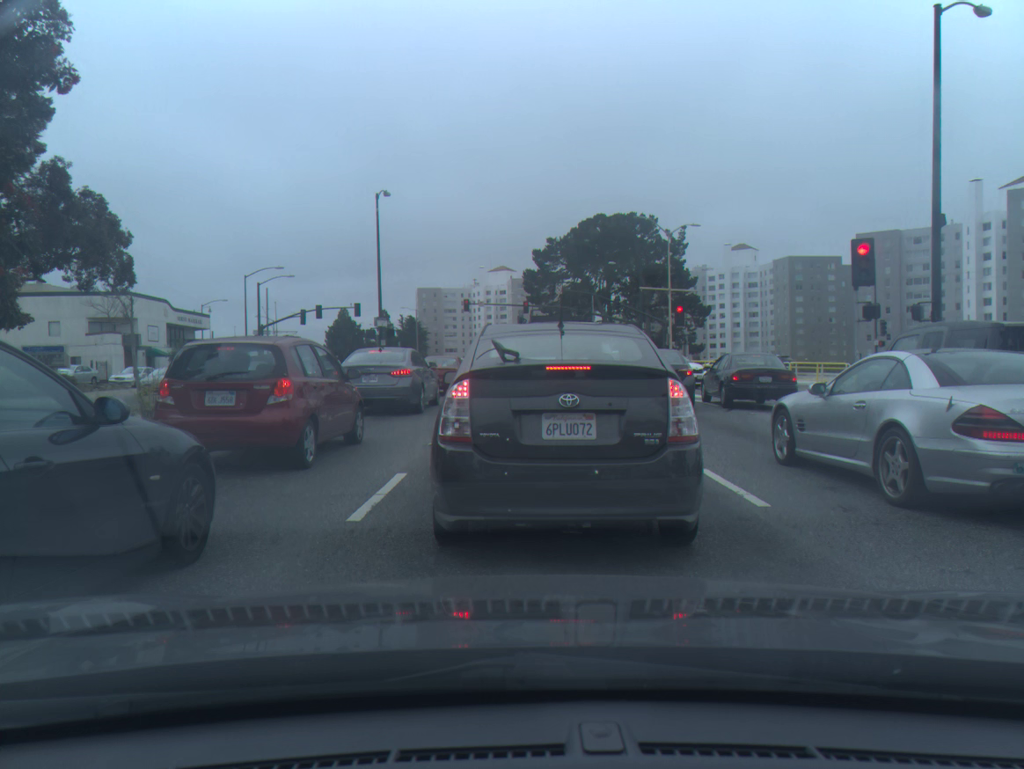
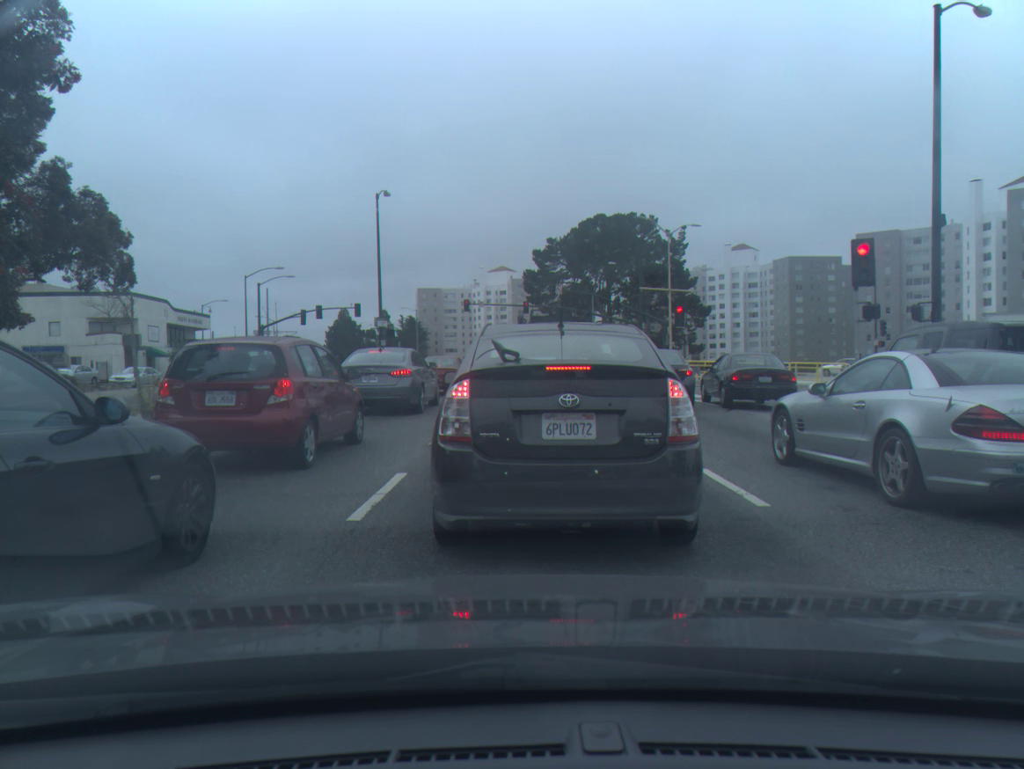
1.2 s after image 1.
(0.0, 0.0) m; 0°
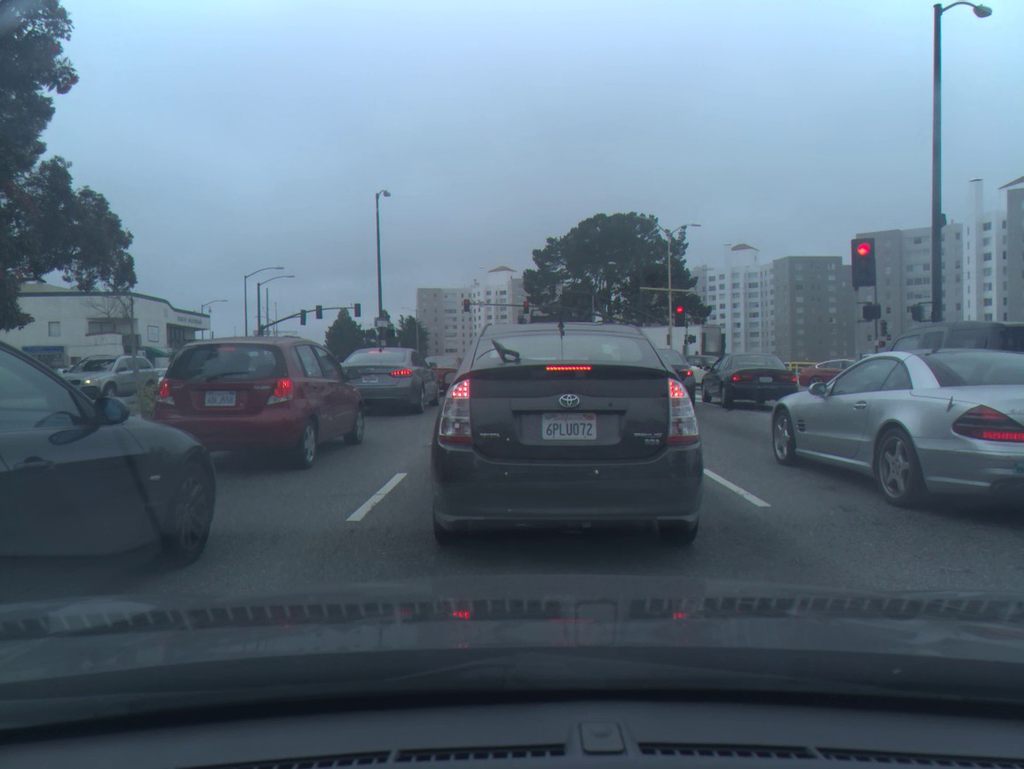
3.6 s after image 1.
(0.0, +0.1) m; 0°
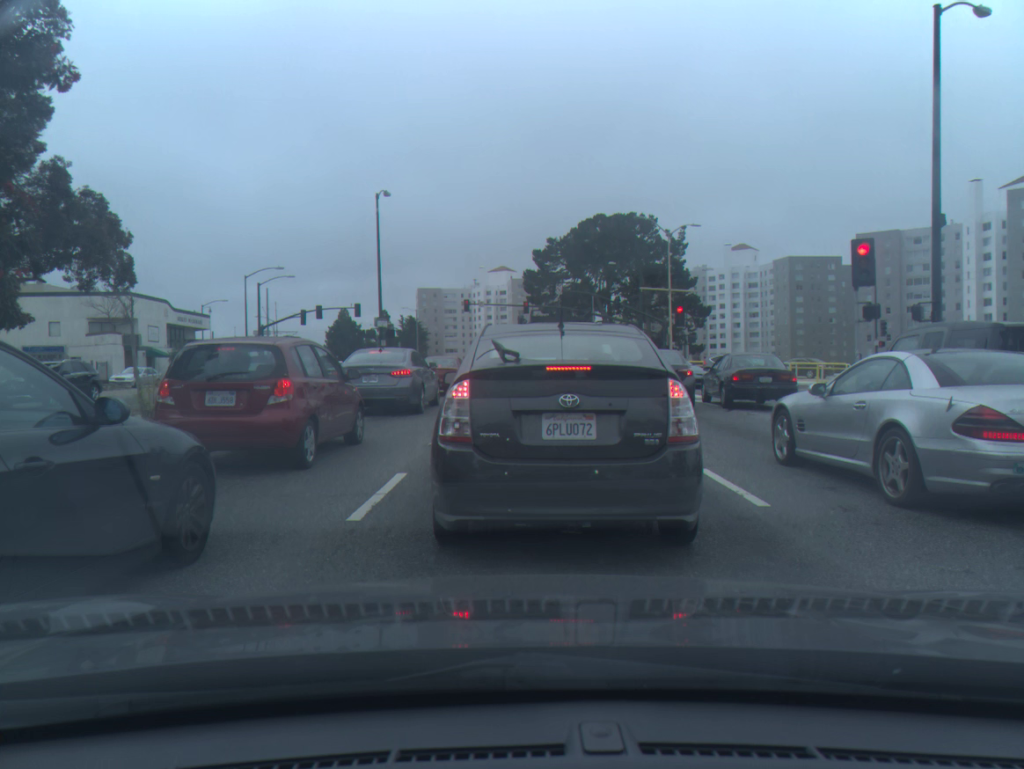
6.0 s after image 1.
(0.0, 0.0) m; 0°
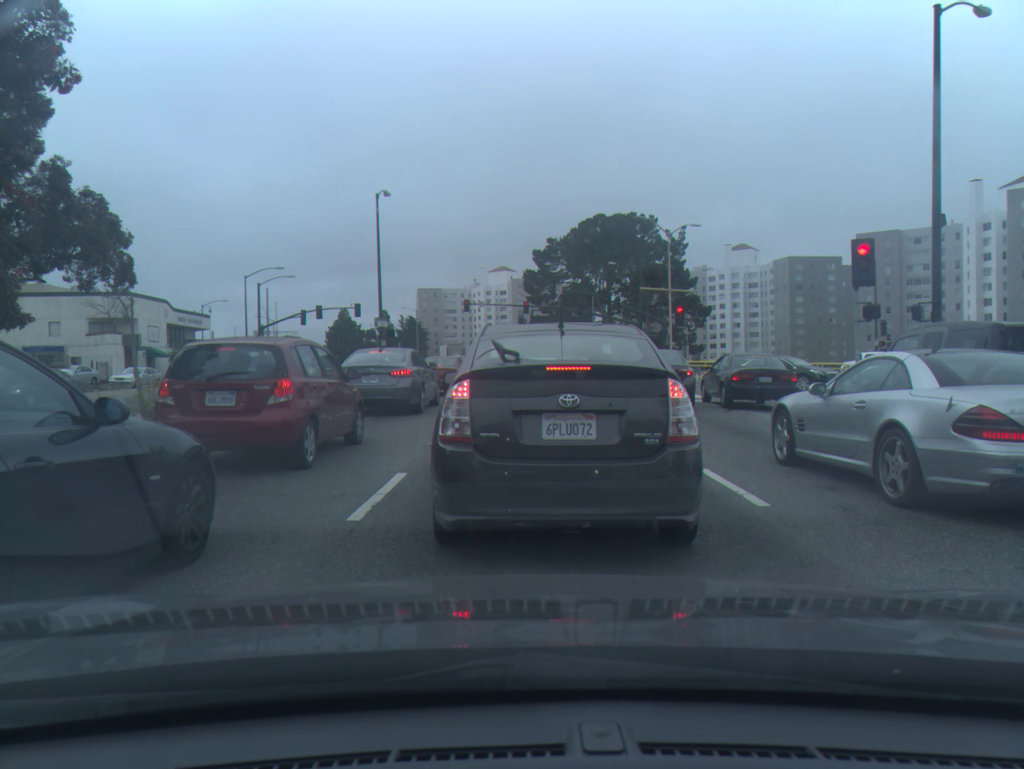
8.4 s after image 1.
(0.0, 0.0) m; 0°
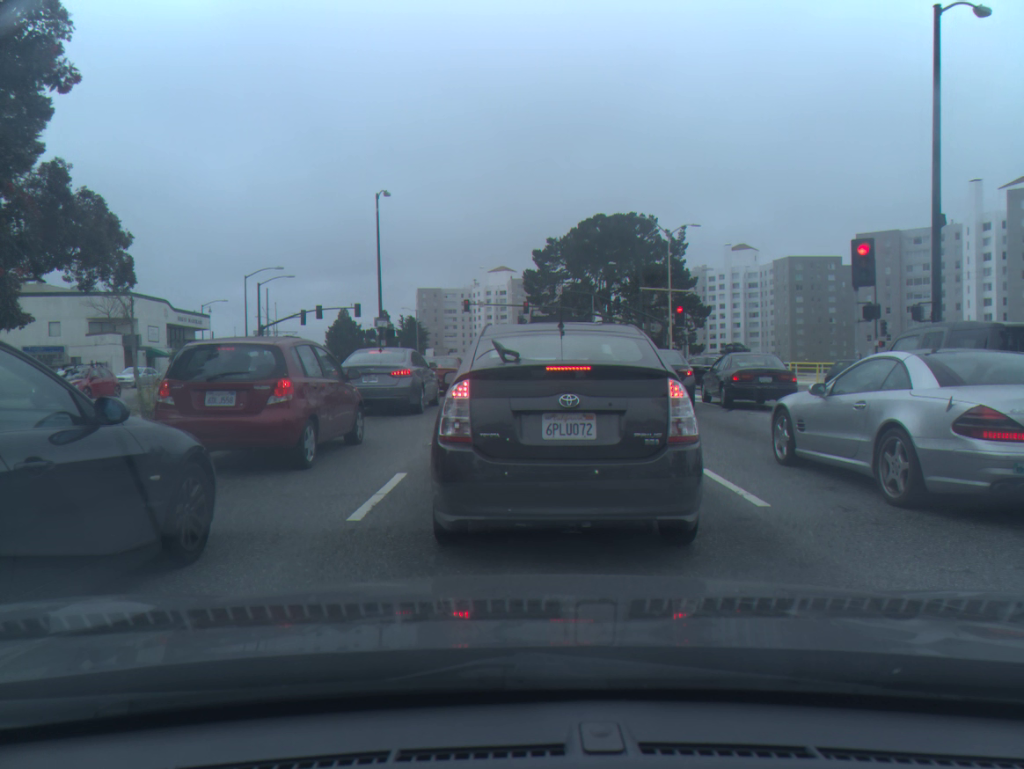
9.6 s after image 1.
(0.0, 0.0) m; 0°
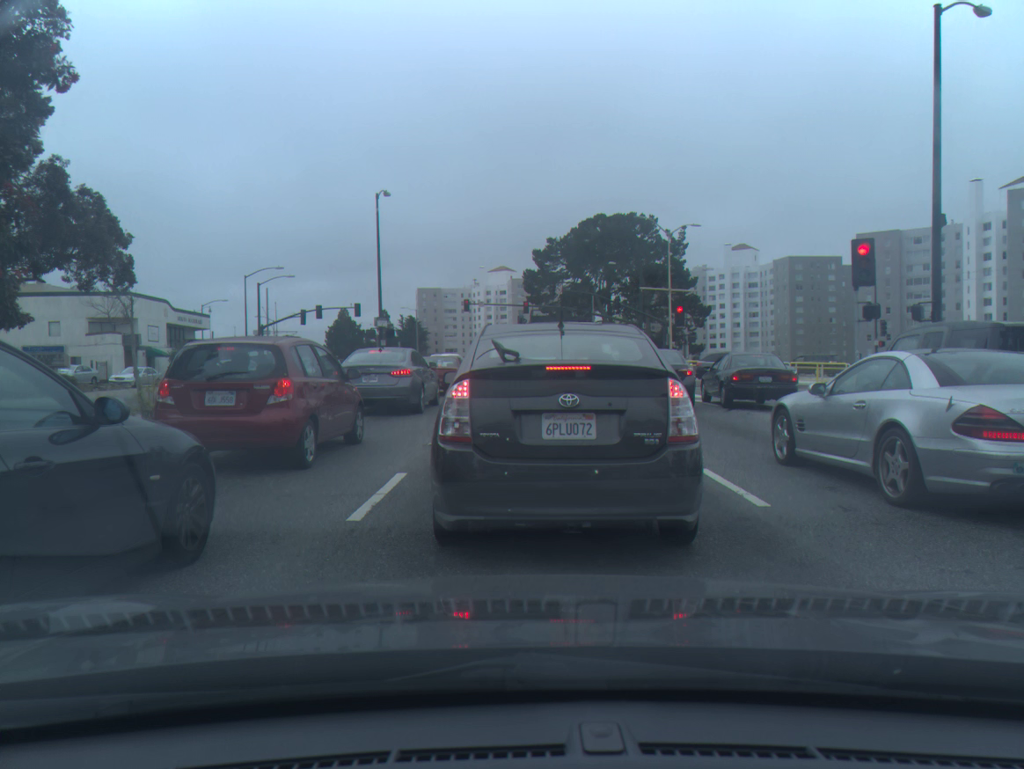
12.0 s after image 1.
(0.0, +0.1) m; 0°
